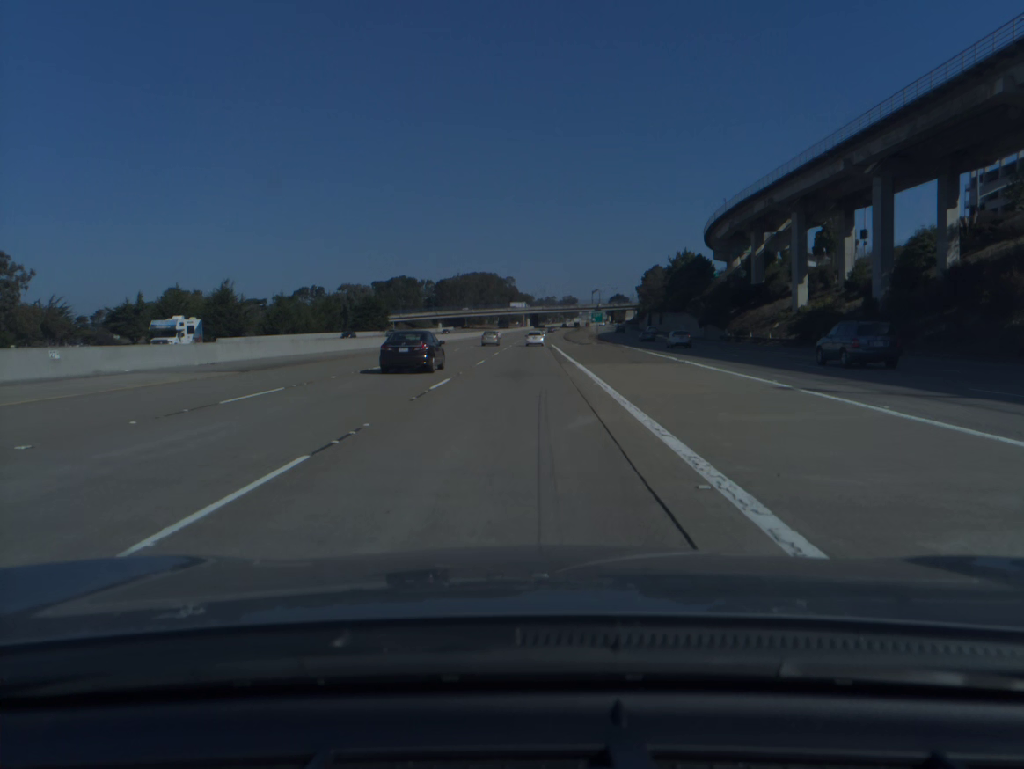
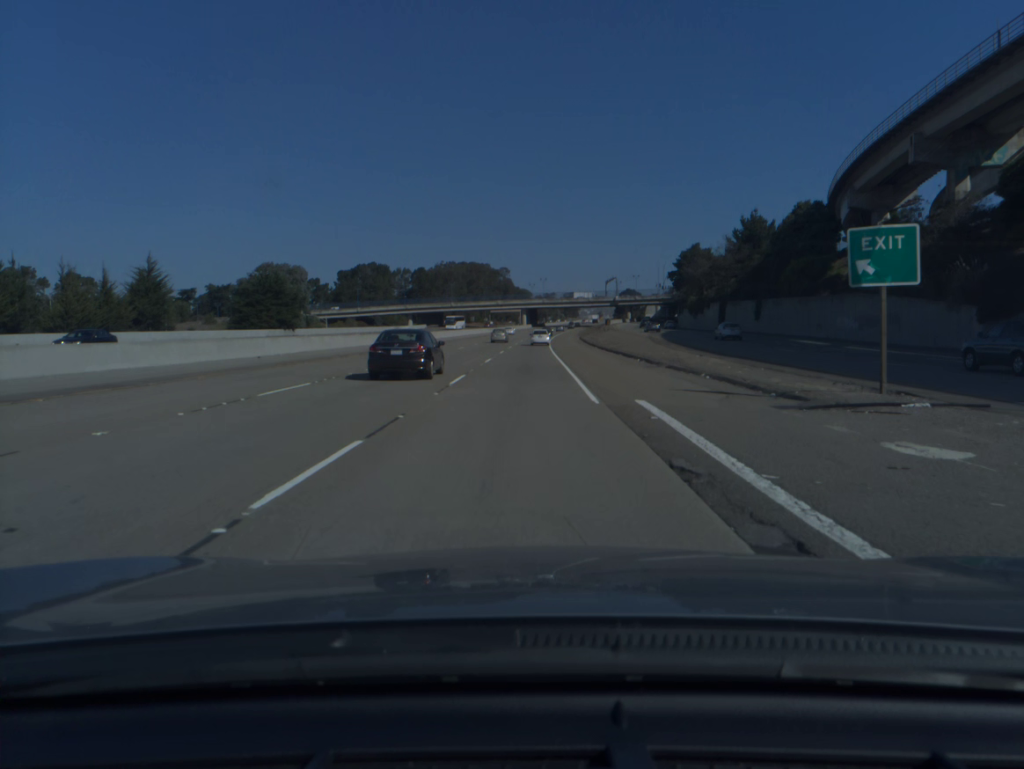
(+0.1, +71.6) m; 0°
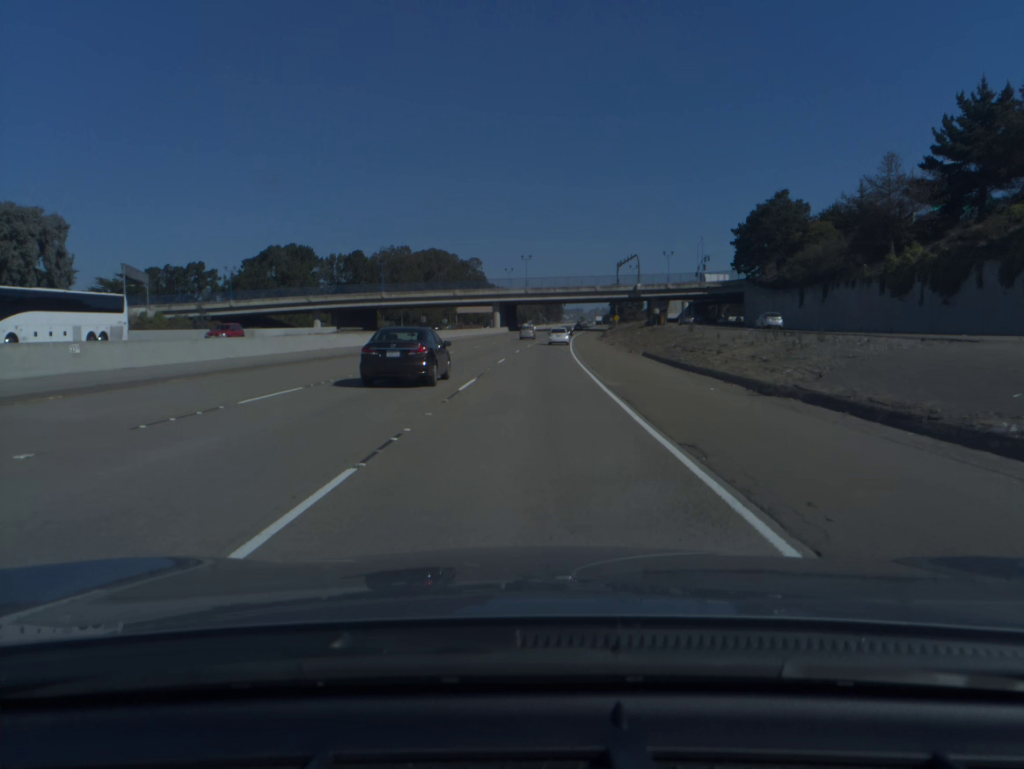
(+0.4, +89.0) m; +1°
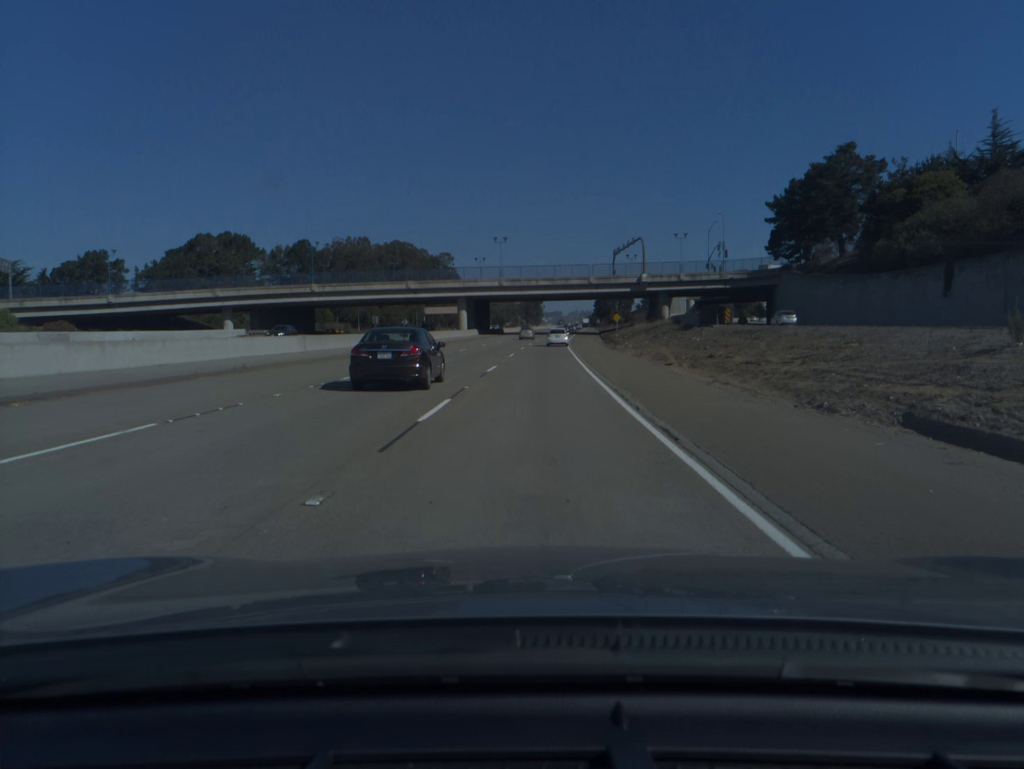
(+0.5, +35.3) m; +2°
